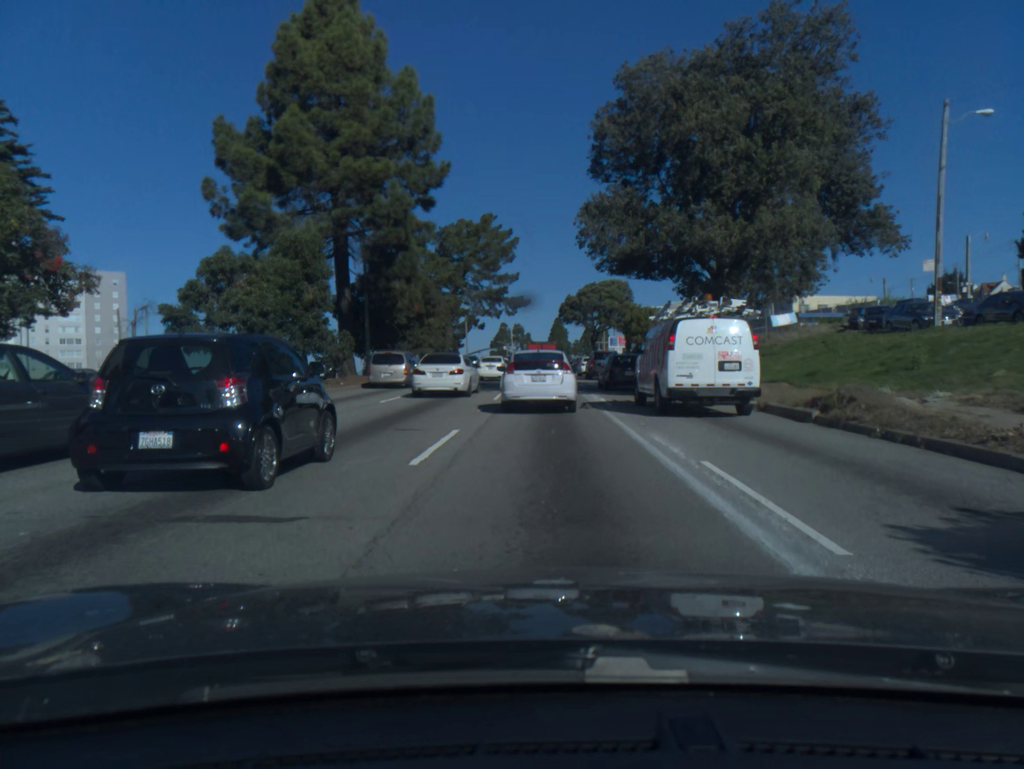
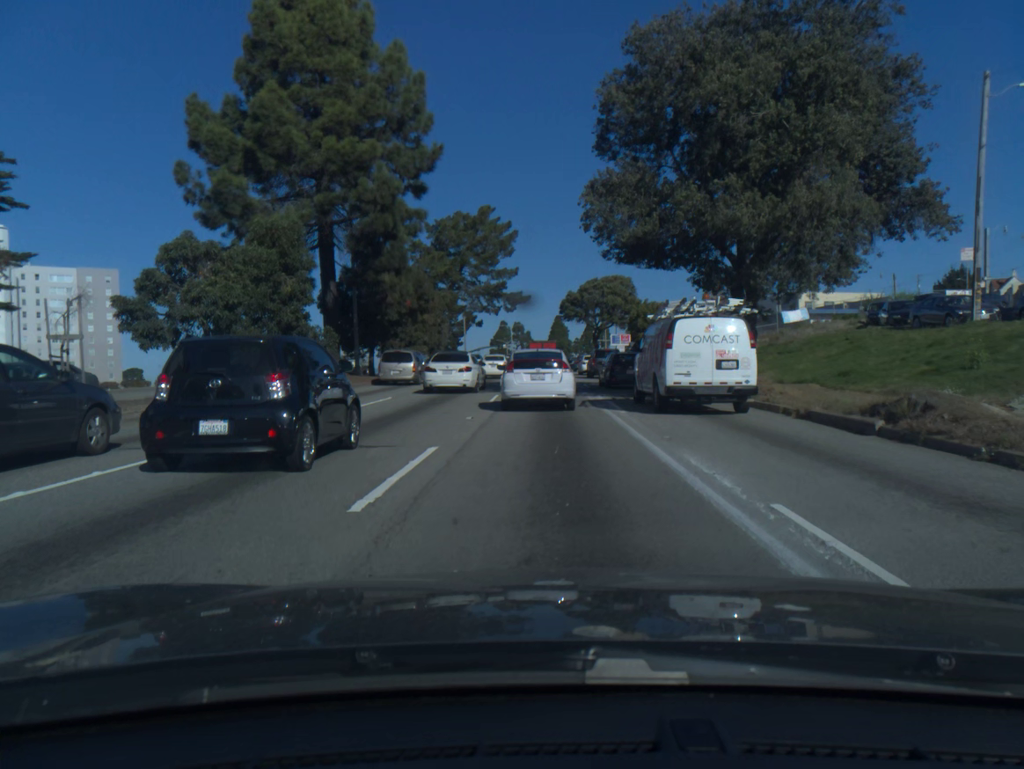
(0.0, +2.8) m; 0°
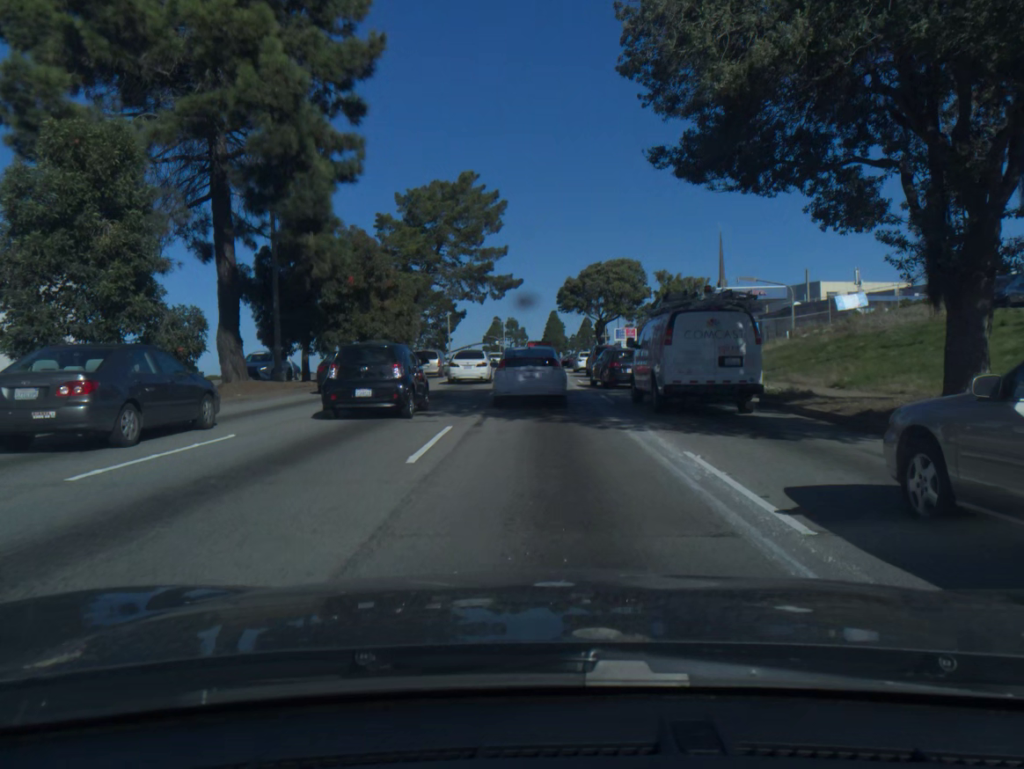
(0.0, +12.0) m; +1°
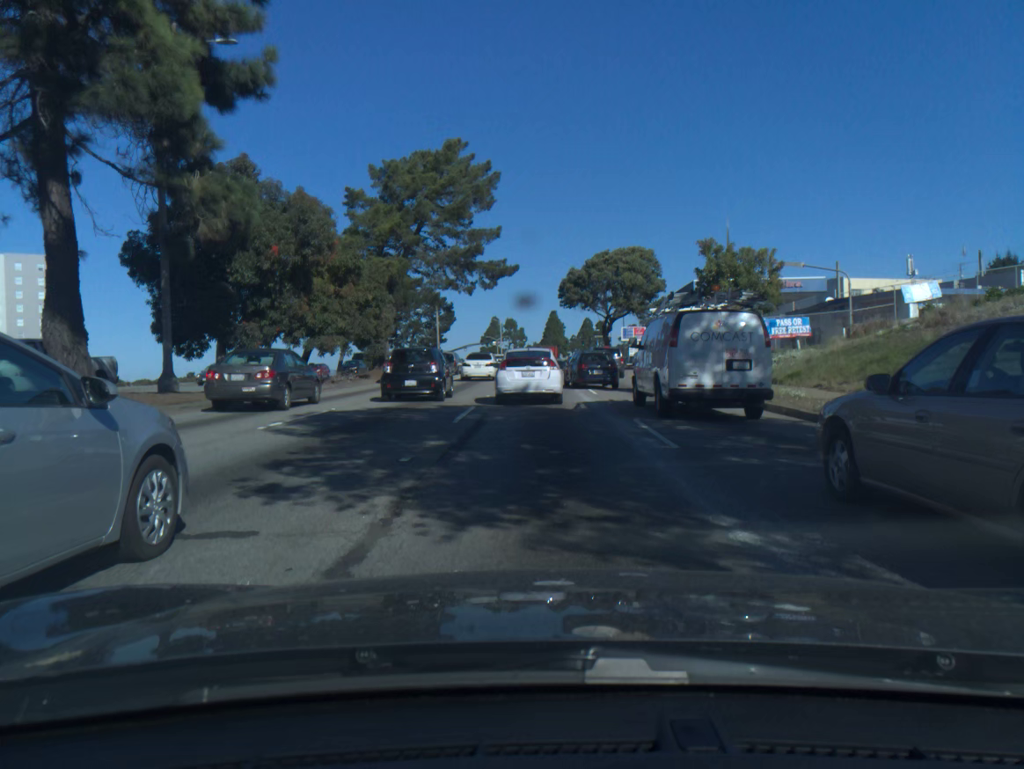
(0.0, +9.1) m; 0°
